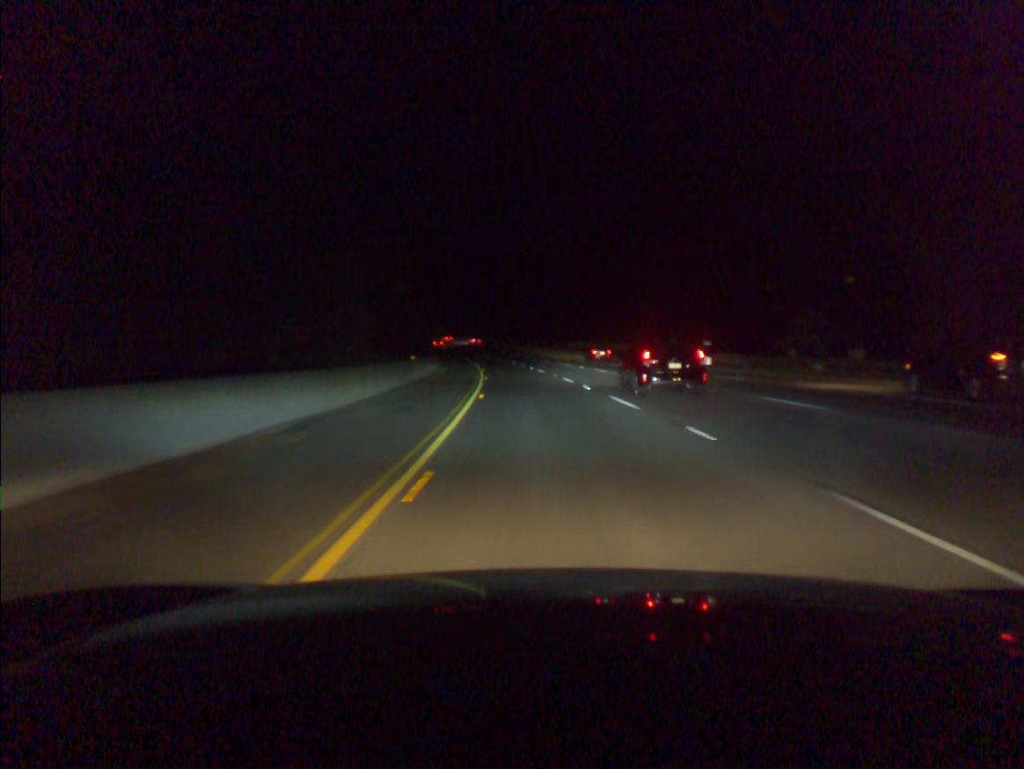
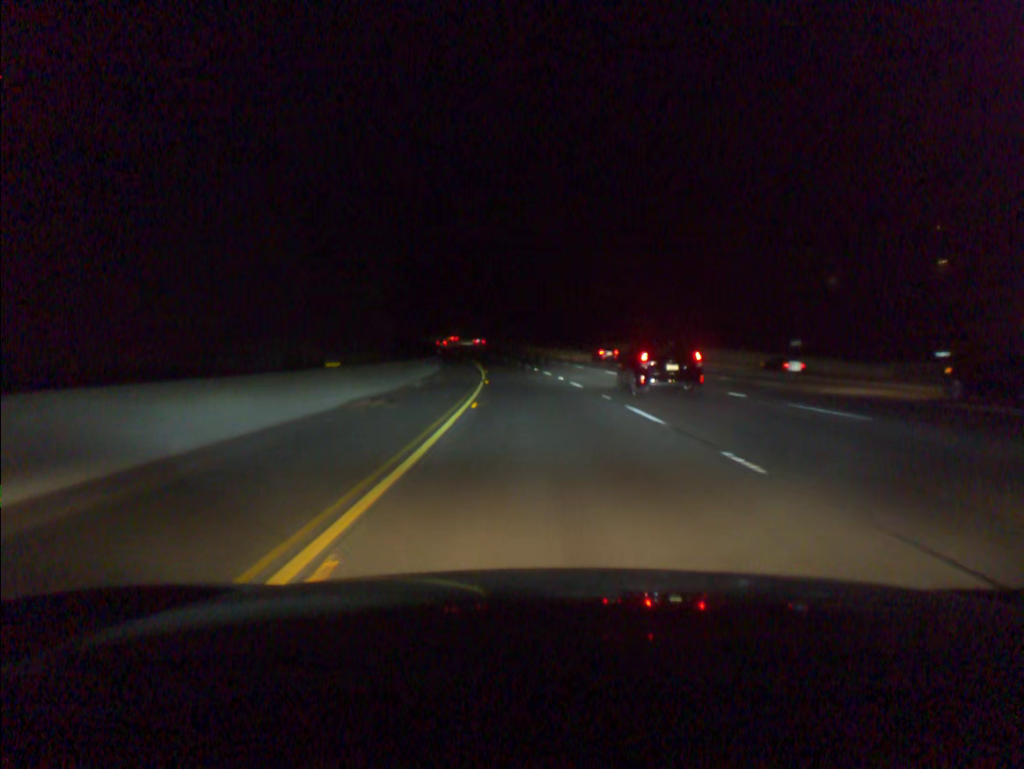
(-0.3, +17.8) m; -2°
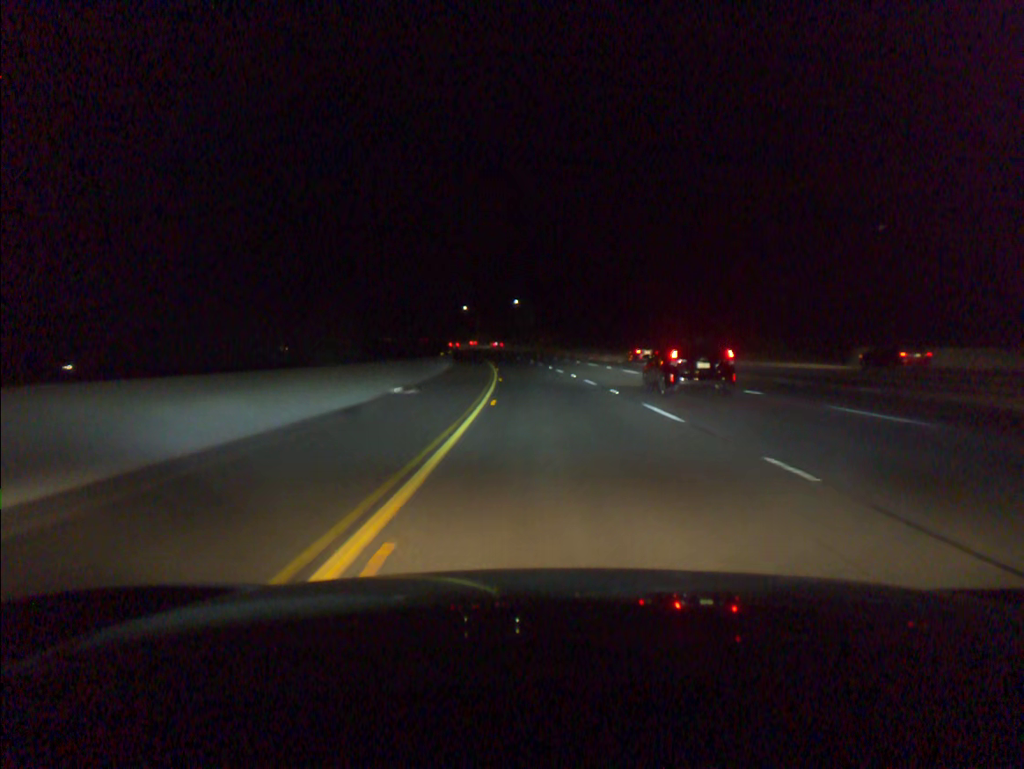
(-4.8, +72.4) m; -7°
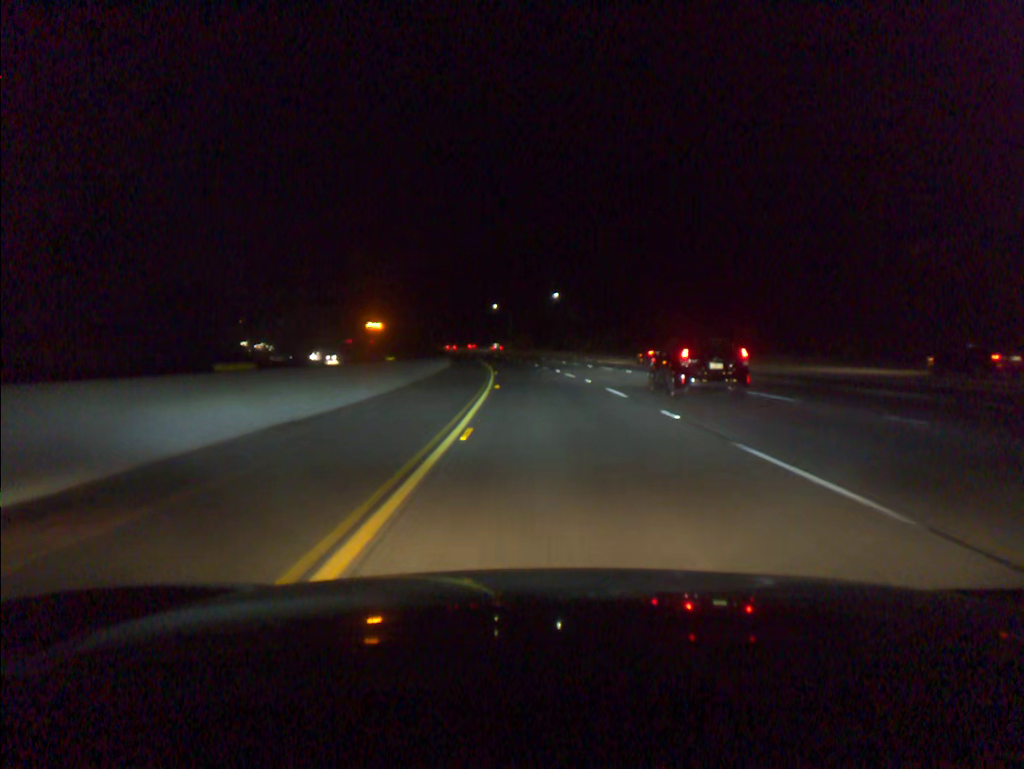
(-1.0, +36.8) m; -3°
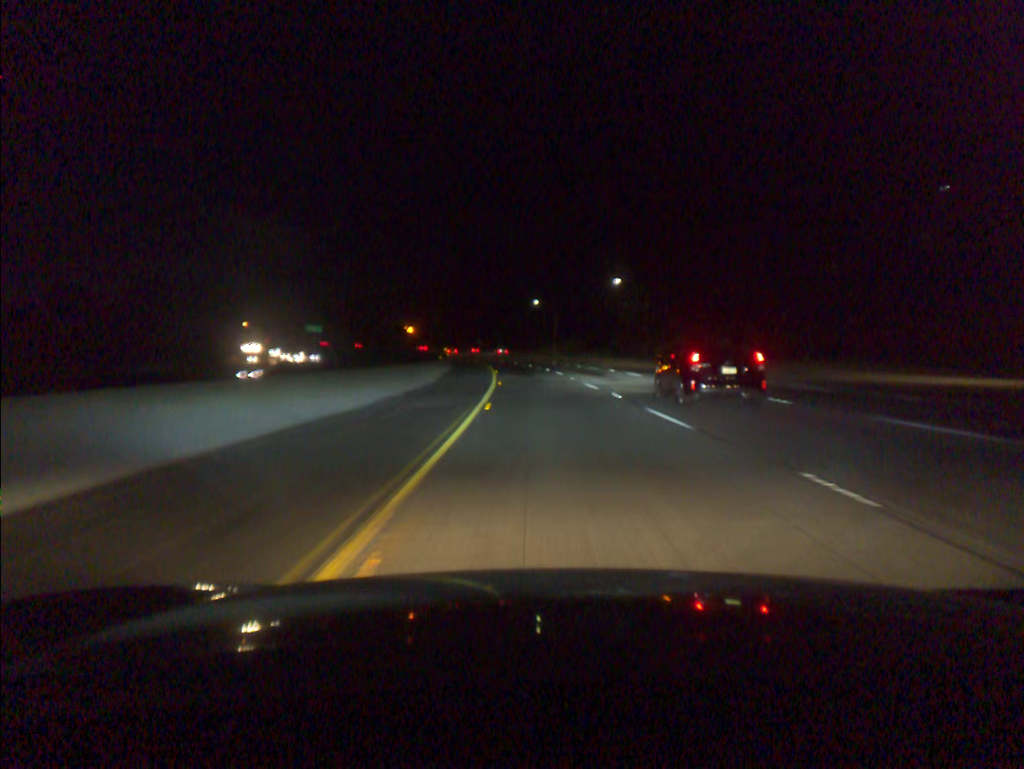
(-1.1, +36.8) m; -3°
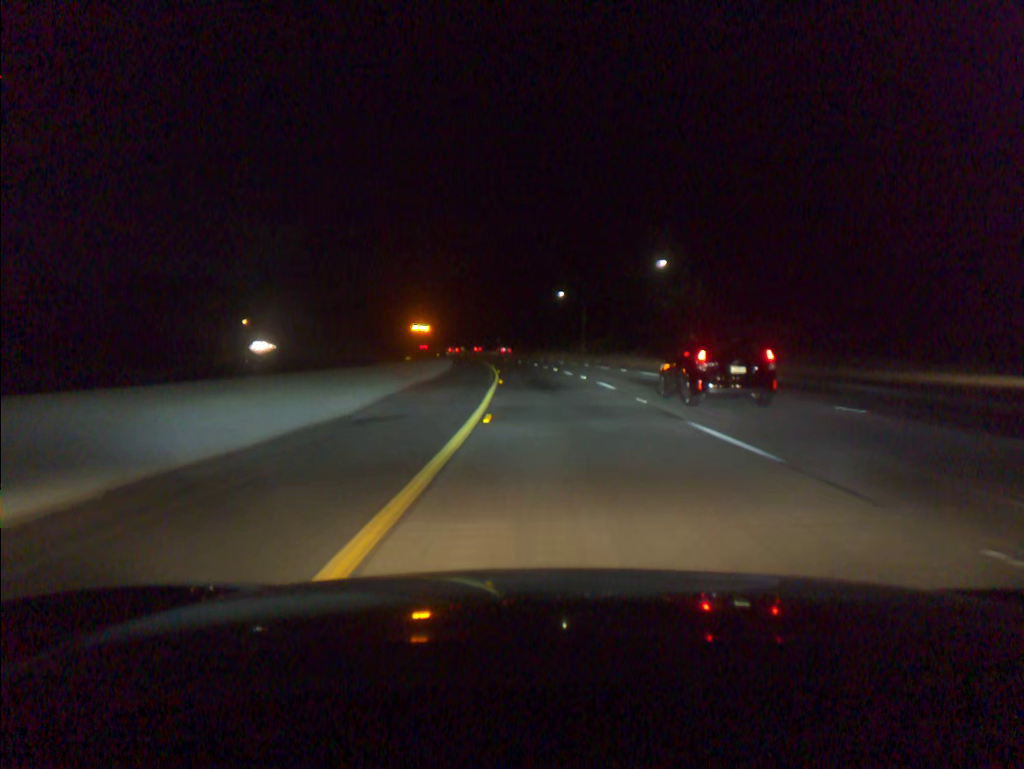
(-0.3, +18.4) m; -2°
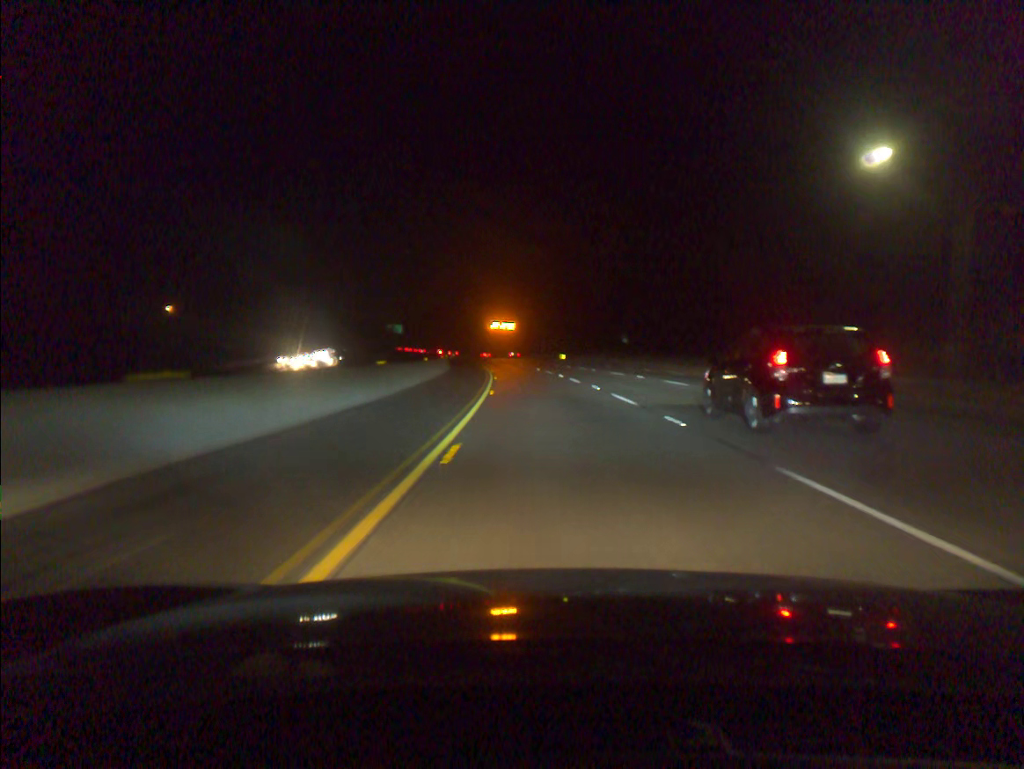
(-6.6, +92.2) m; -8°
